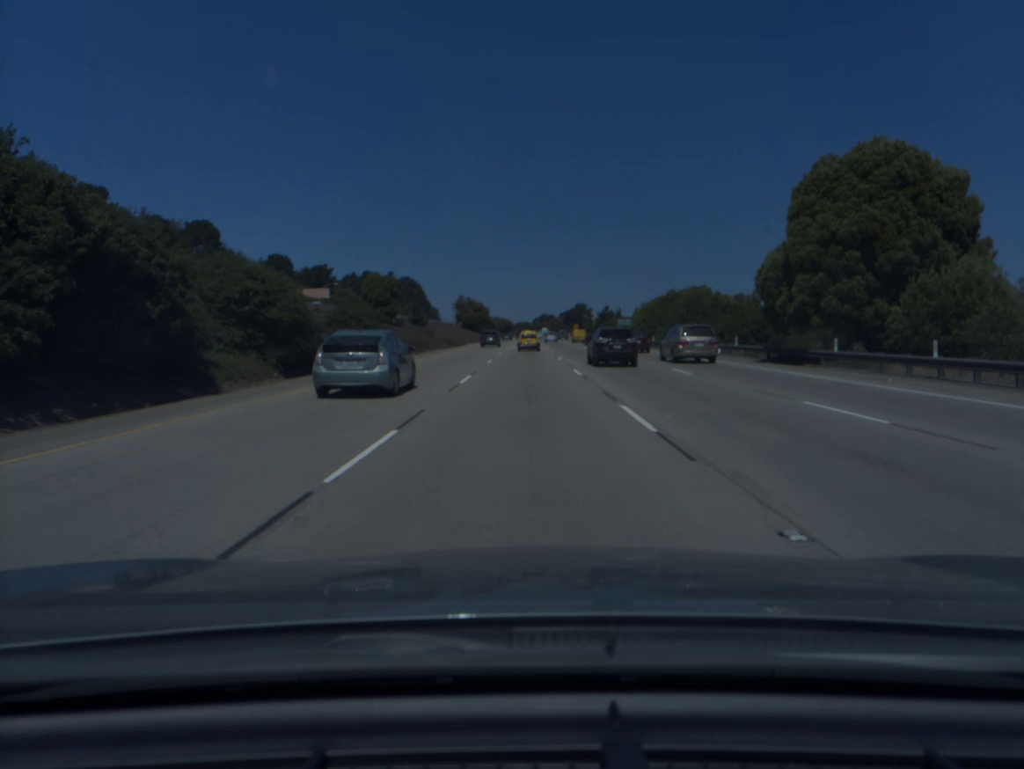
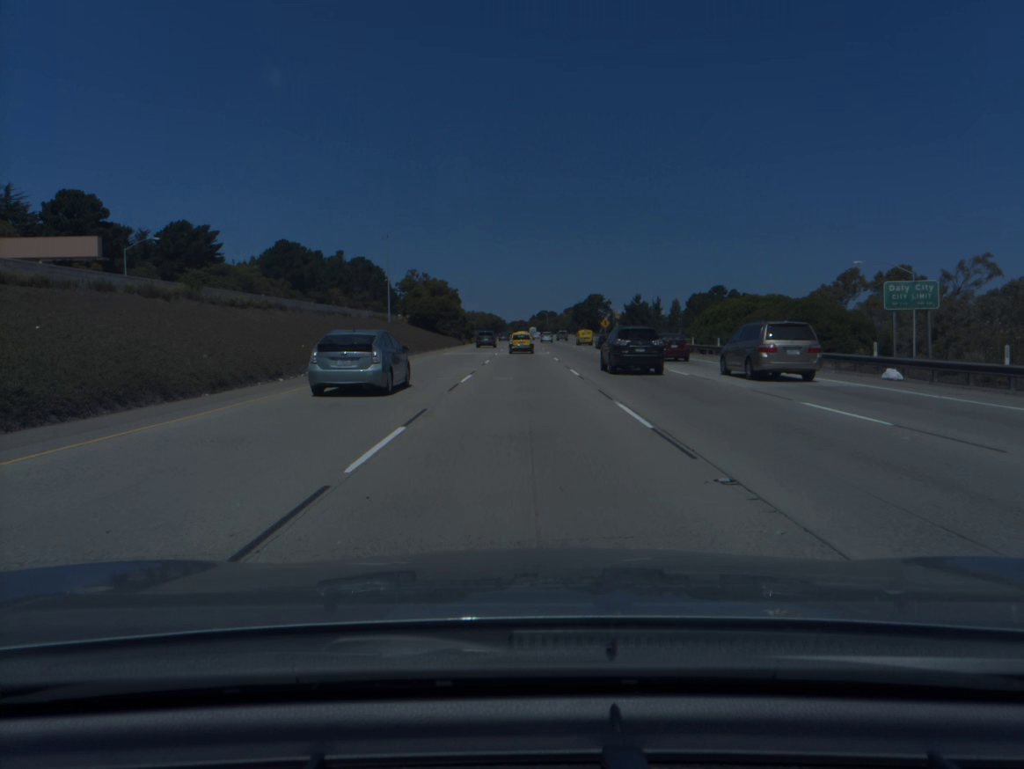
(+0.2, +87.2) m; 0°
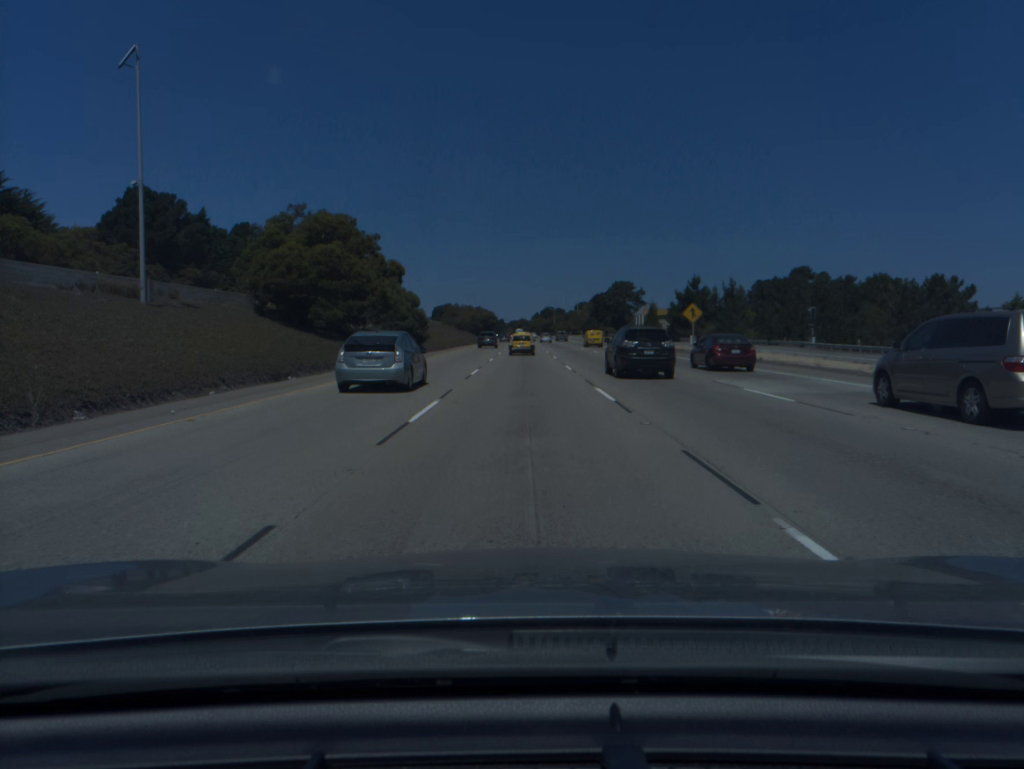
(-0.1, +68.5) m; 0°
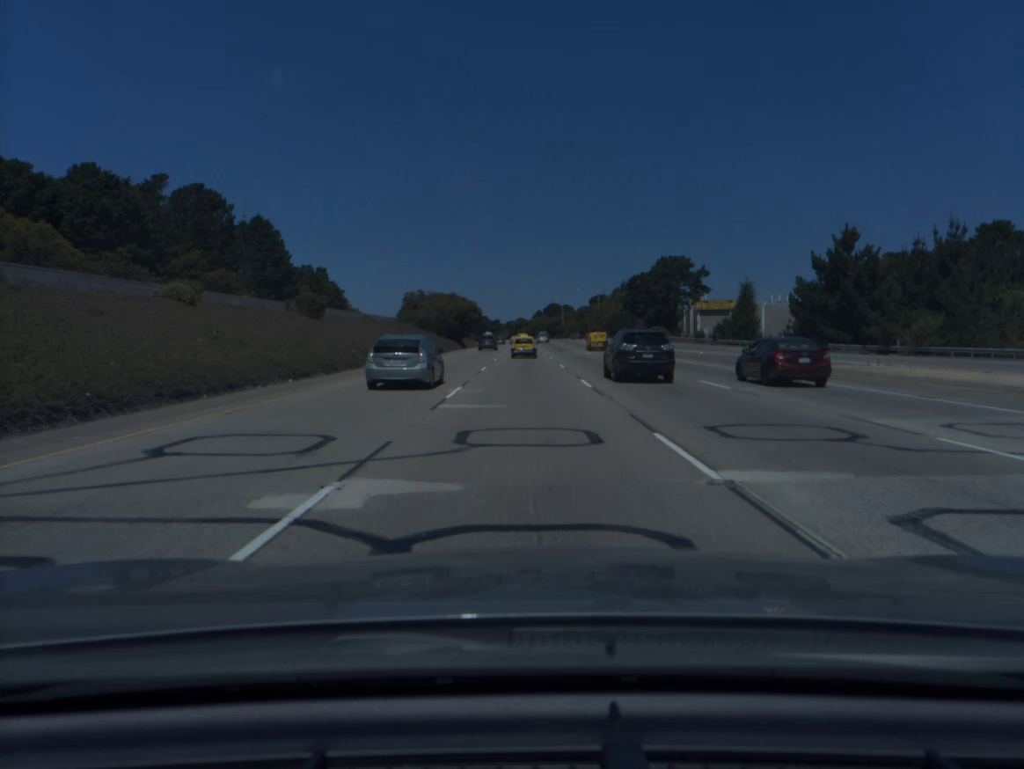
(0.0, +67.8) m; 0°
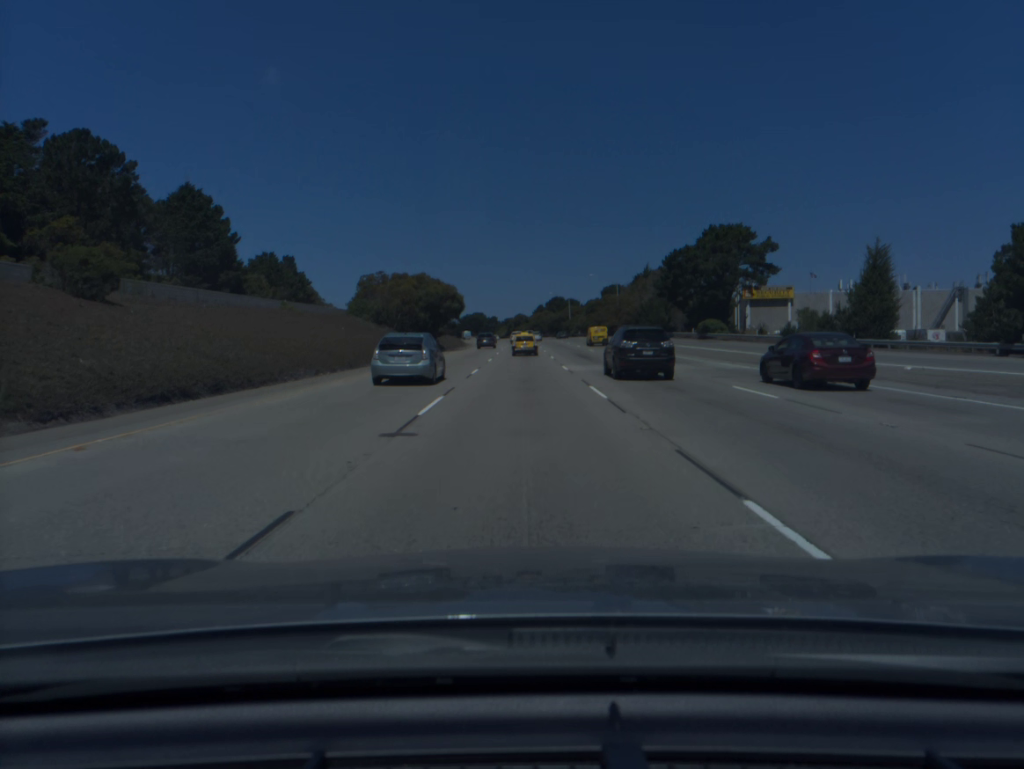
(0.0, +33.6) m; 0°
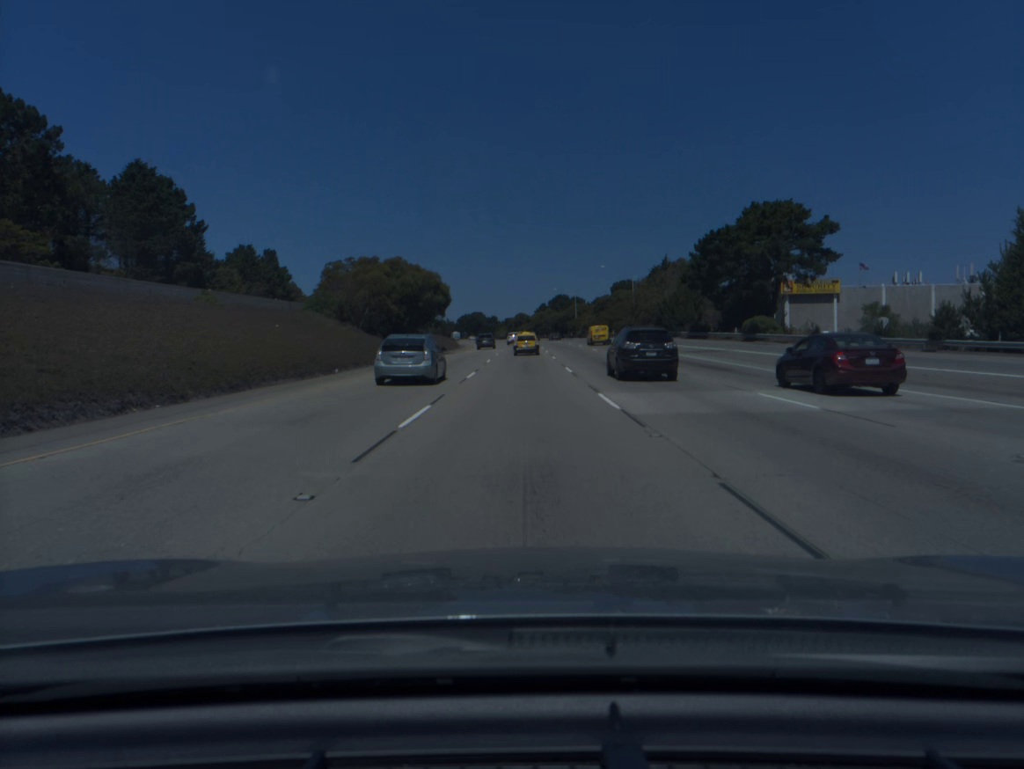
(0.0, +16.8) m; 0°
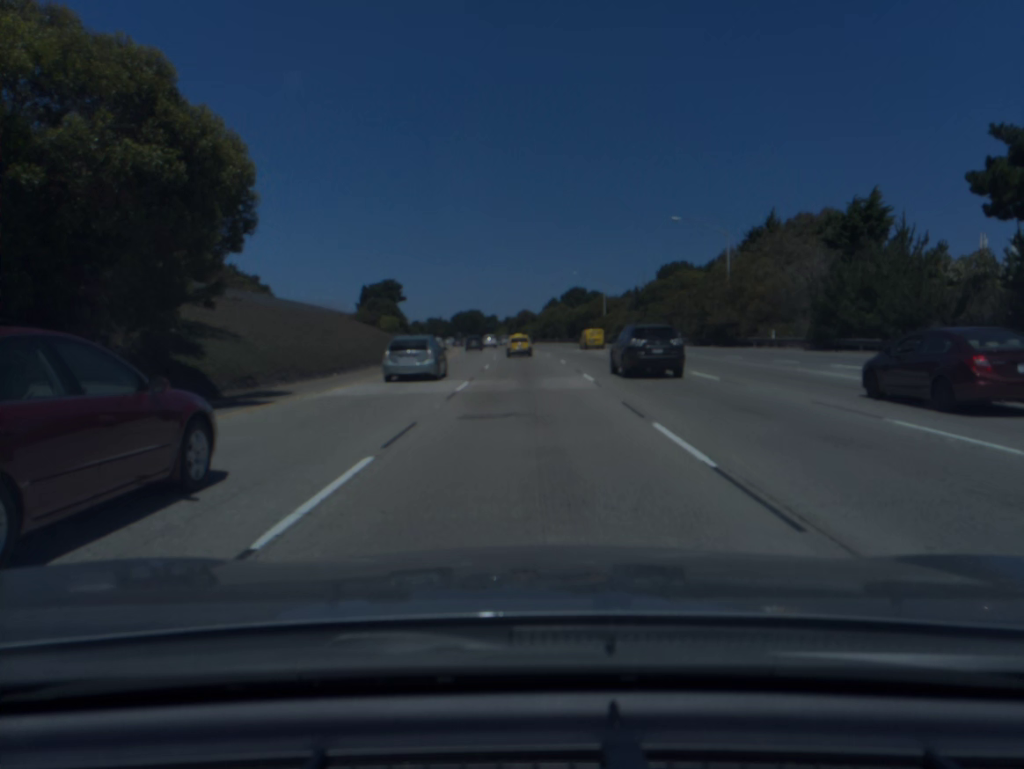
(-0.2, +50.5) m; 0°
